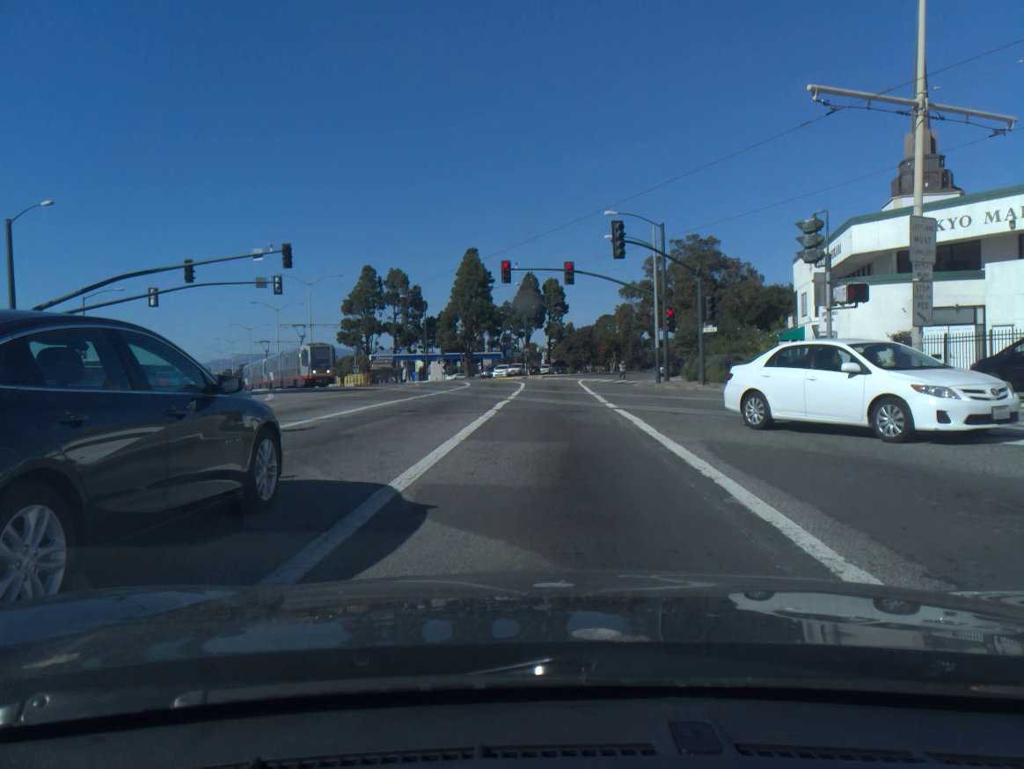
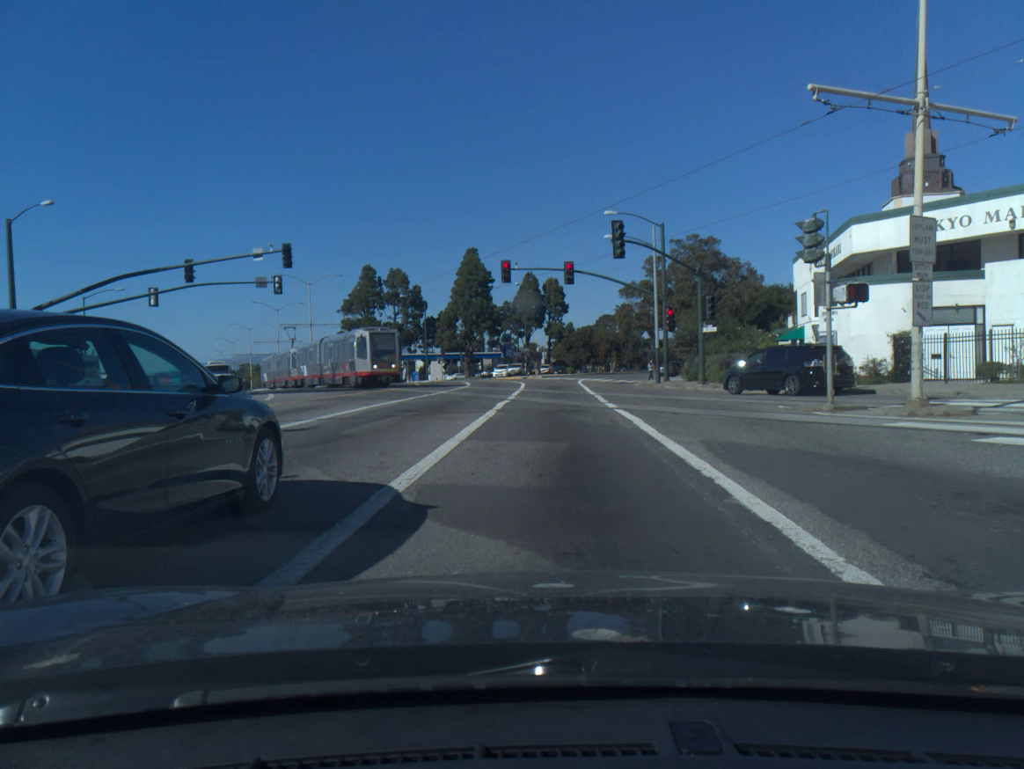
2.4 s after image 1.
(0.0, 0.0) m; 0°
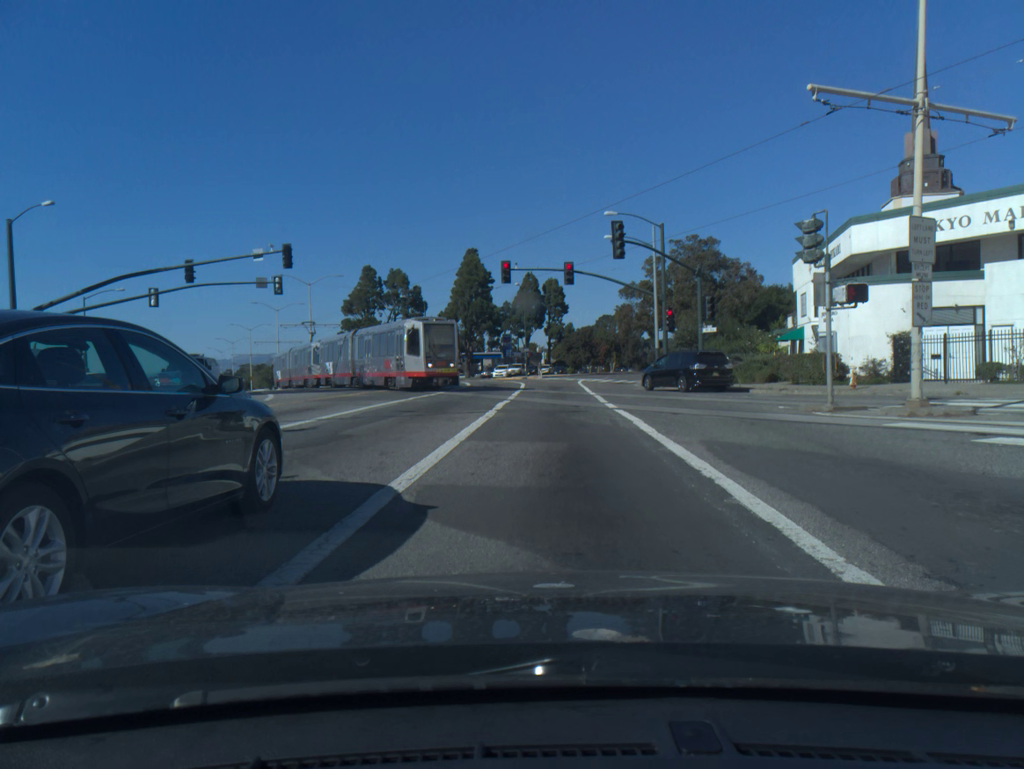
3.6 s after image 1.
(0.0, 0.0) m; 0°
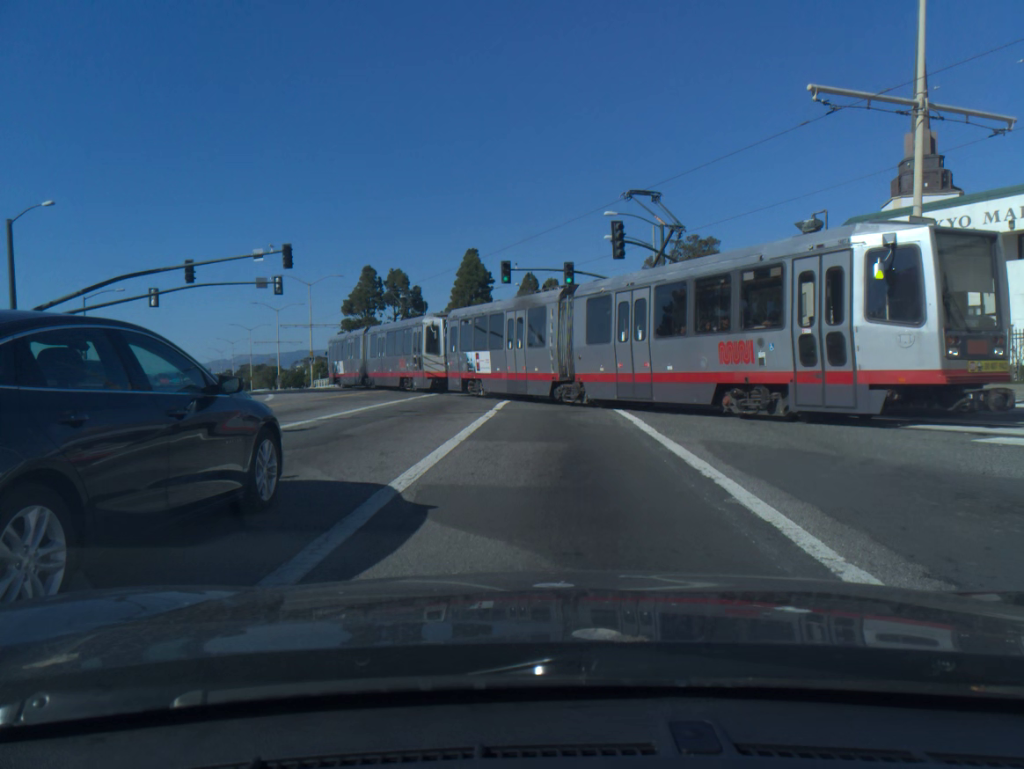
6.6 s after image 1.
(0.0, 0.0) m; 0°
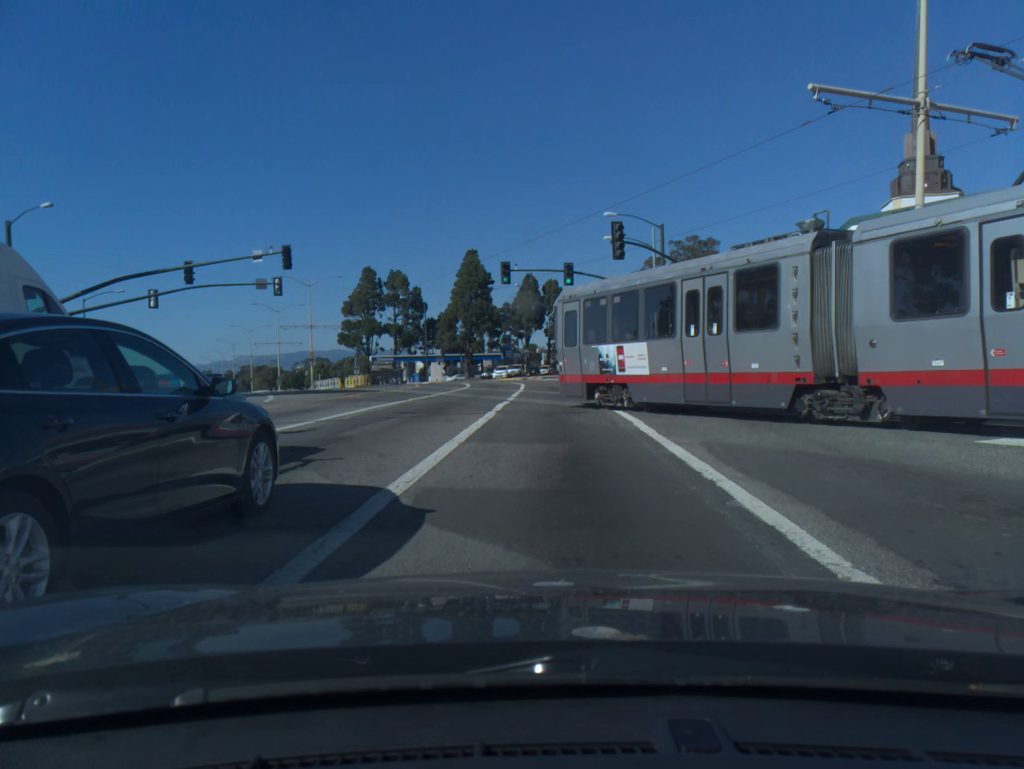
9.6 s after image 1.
(0.0, +0.1) m; 0°
